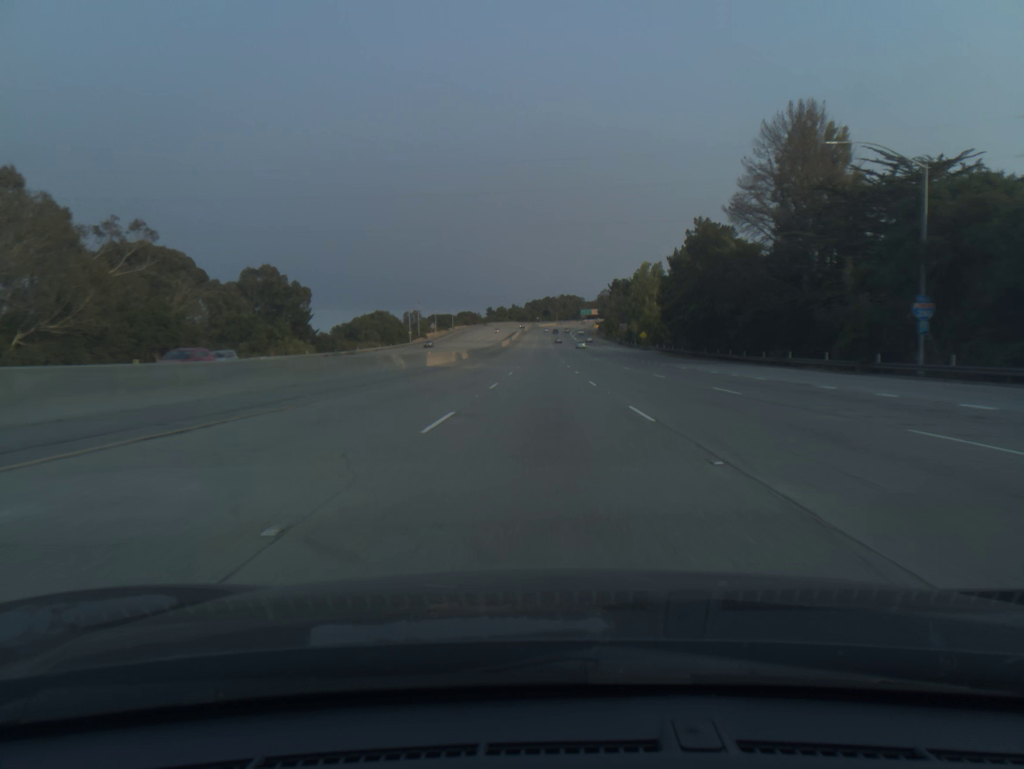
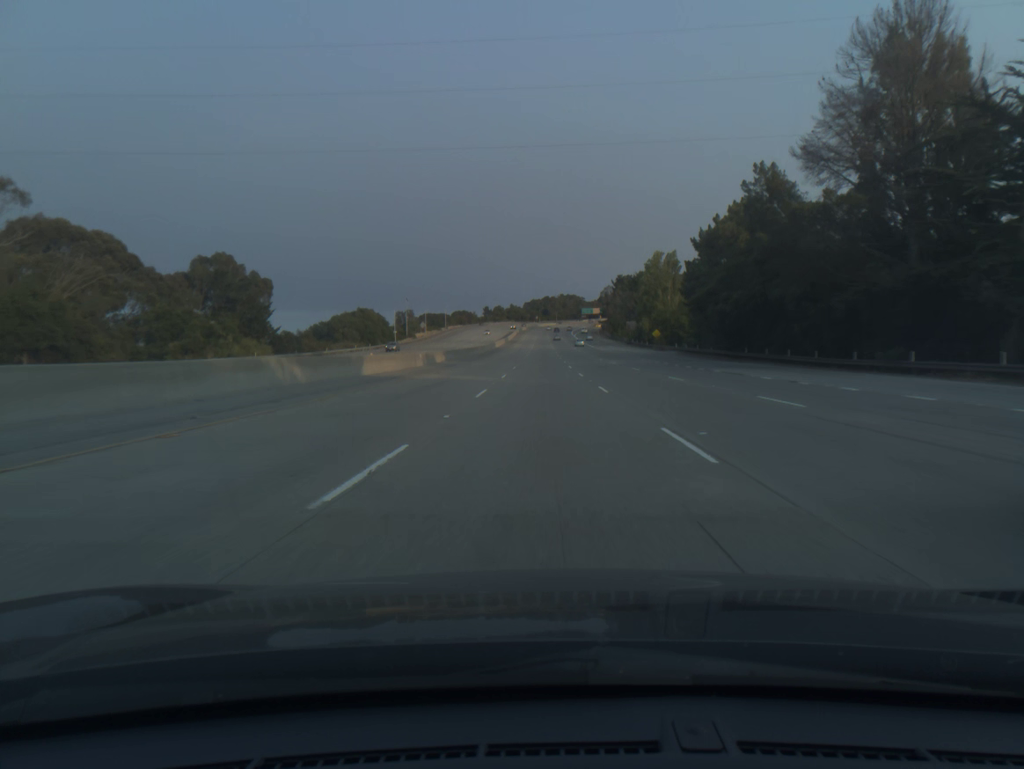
(0.0, +19.6) m; 0°
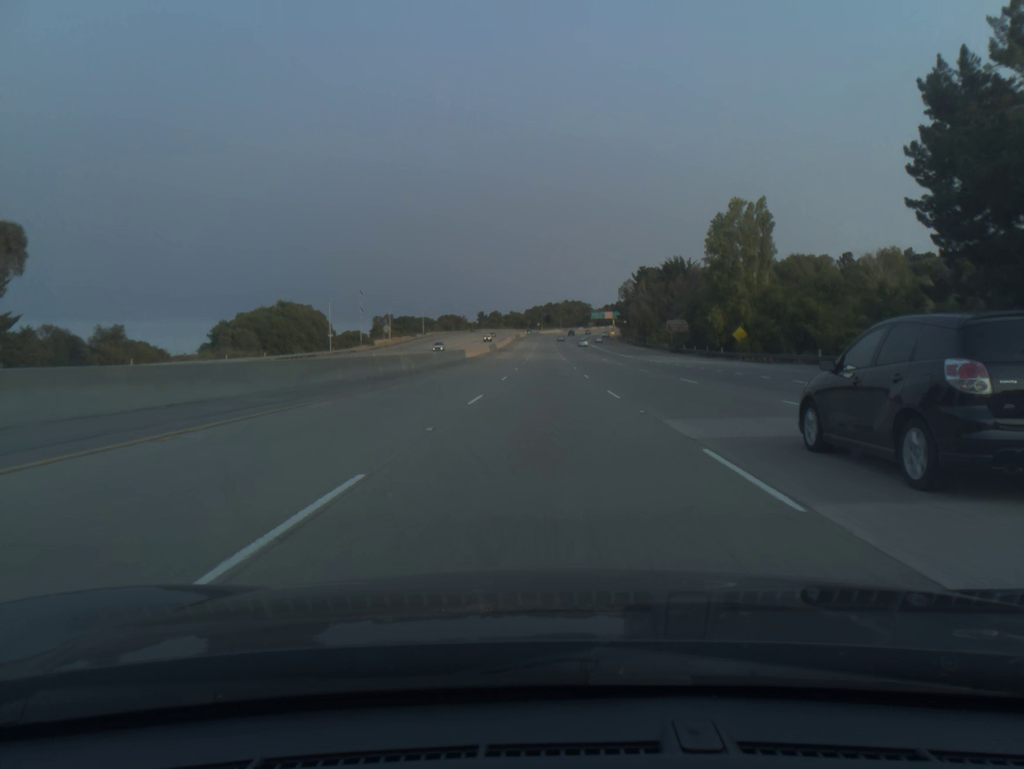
(-0.1, +58.9) m; 0°
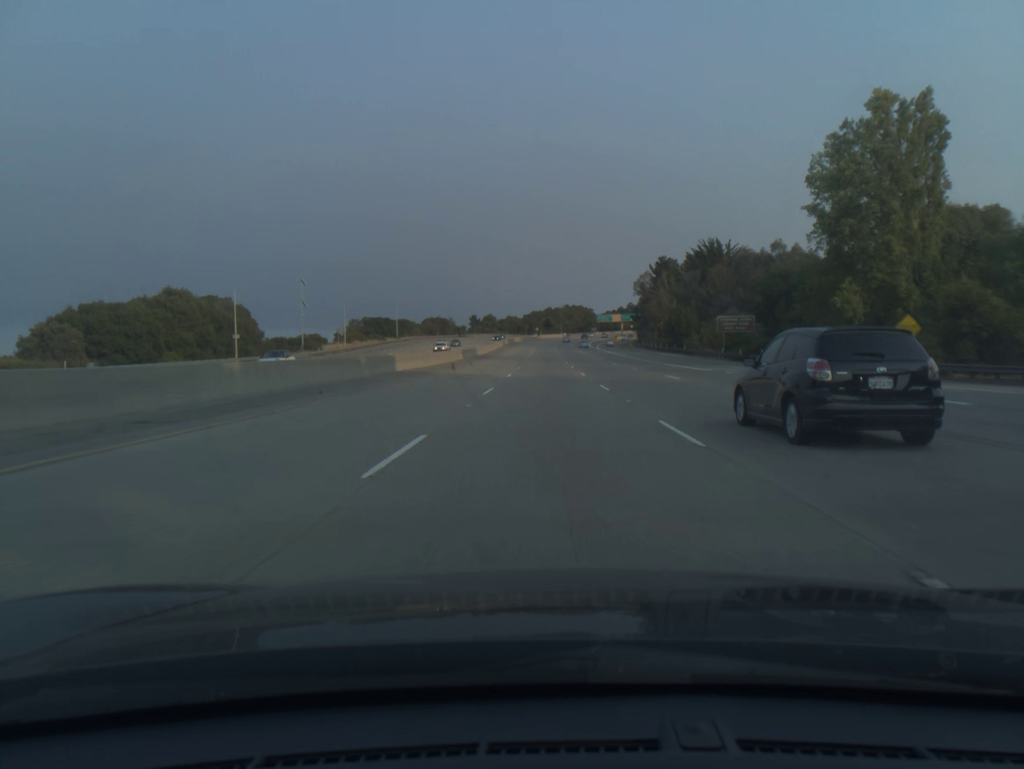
(0.0, +39.1) m; 0°
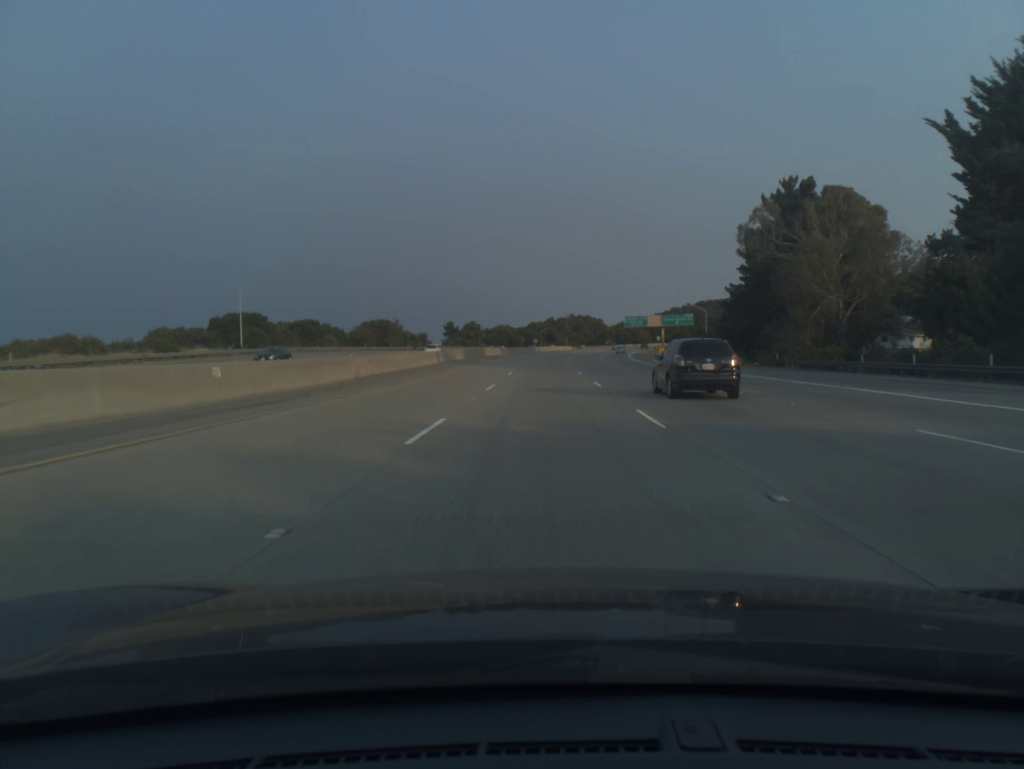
(+0.1, +97.0) m; 0°
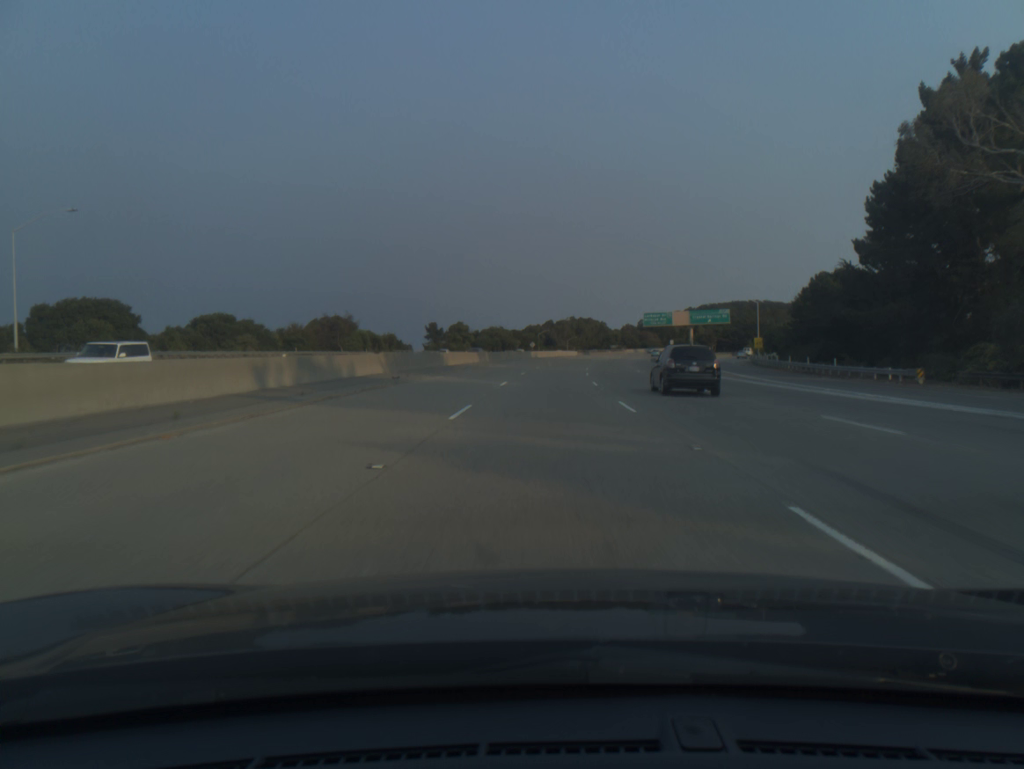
(0.0, +38.4) m; 0°
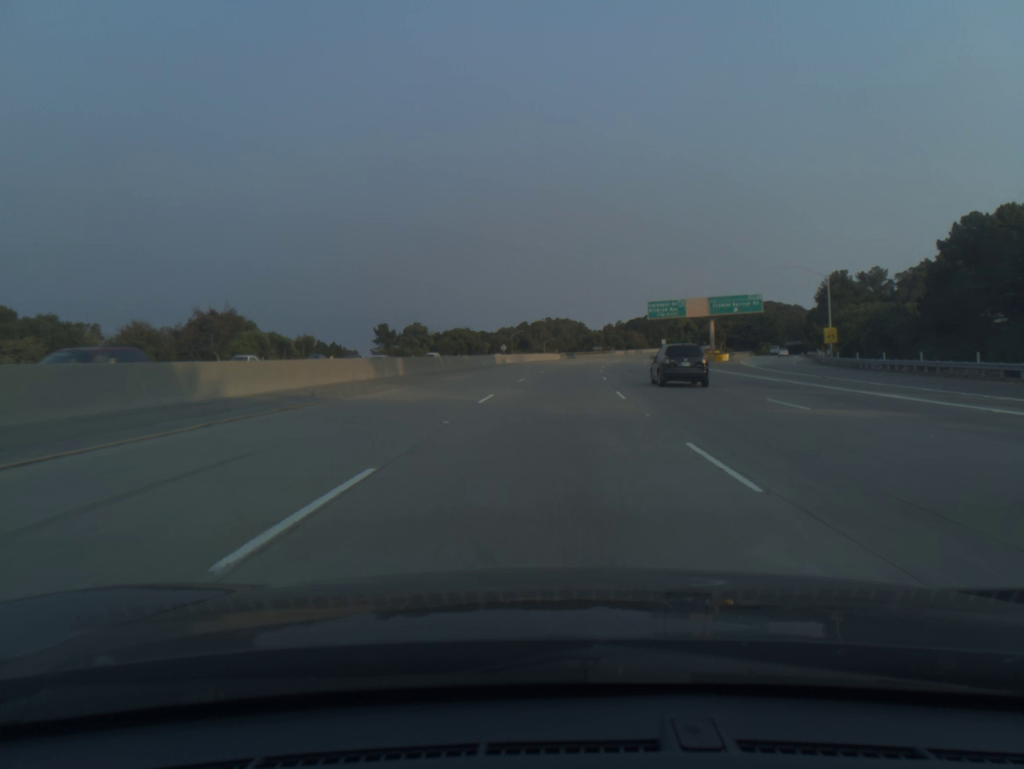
(+0.4, +38.3) m; +2°
